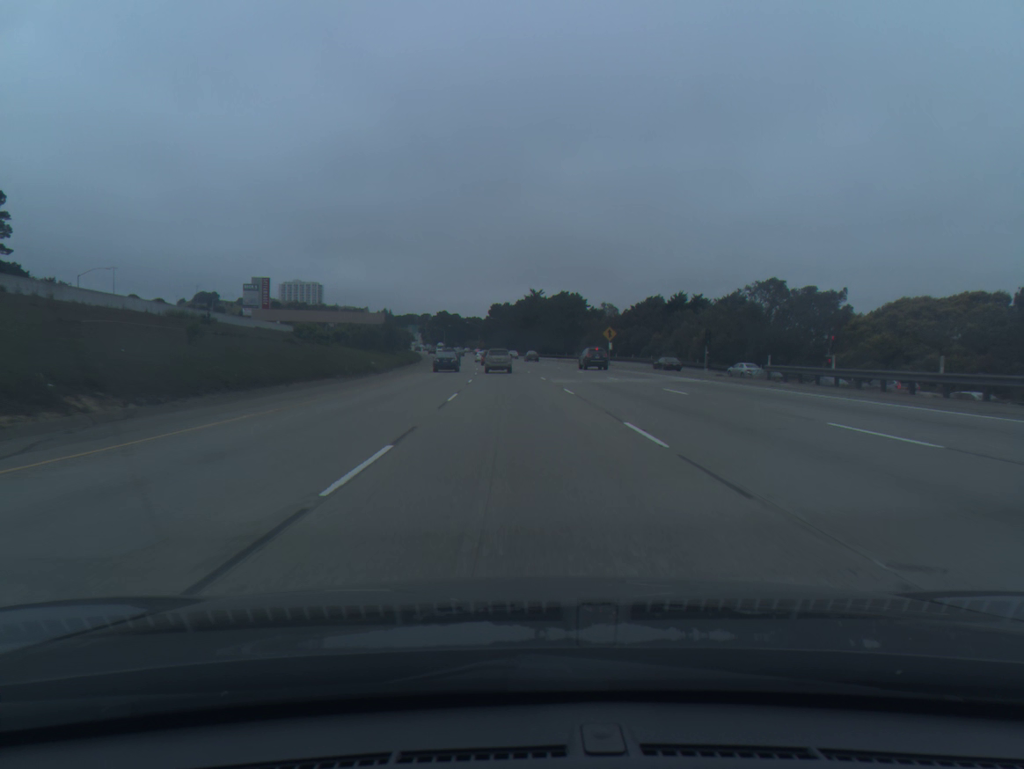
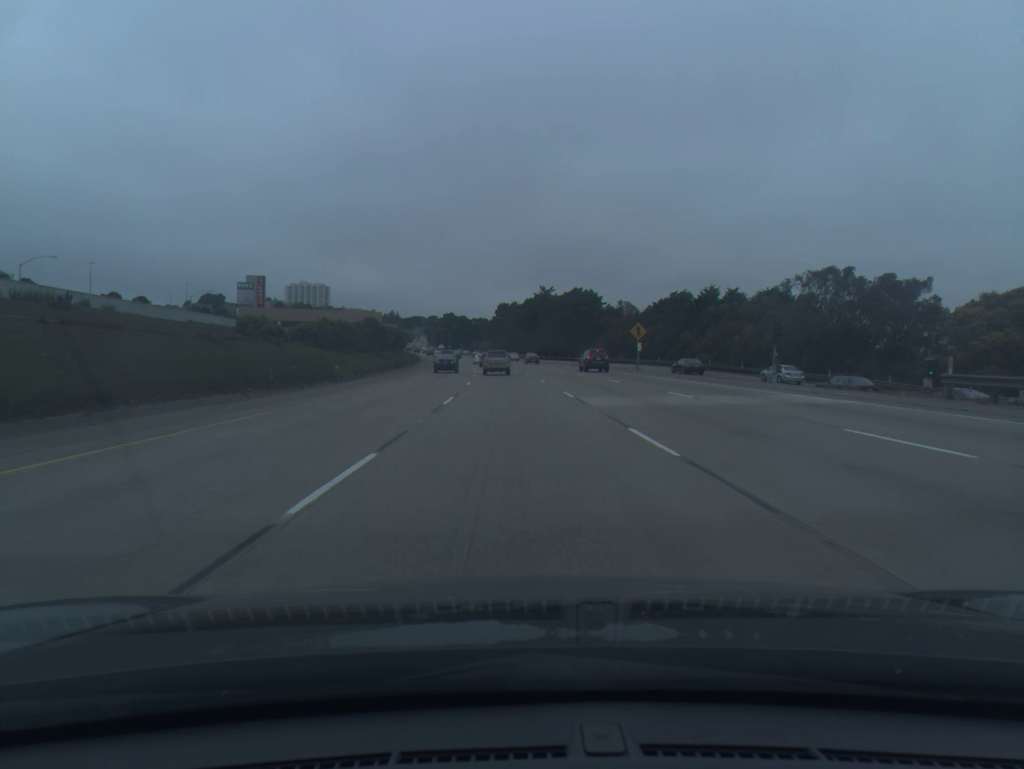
(-0.1, +15.5) m; -1°
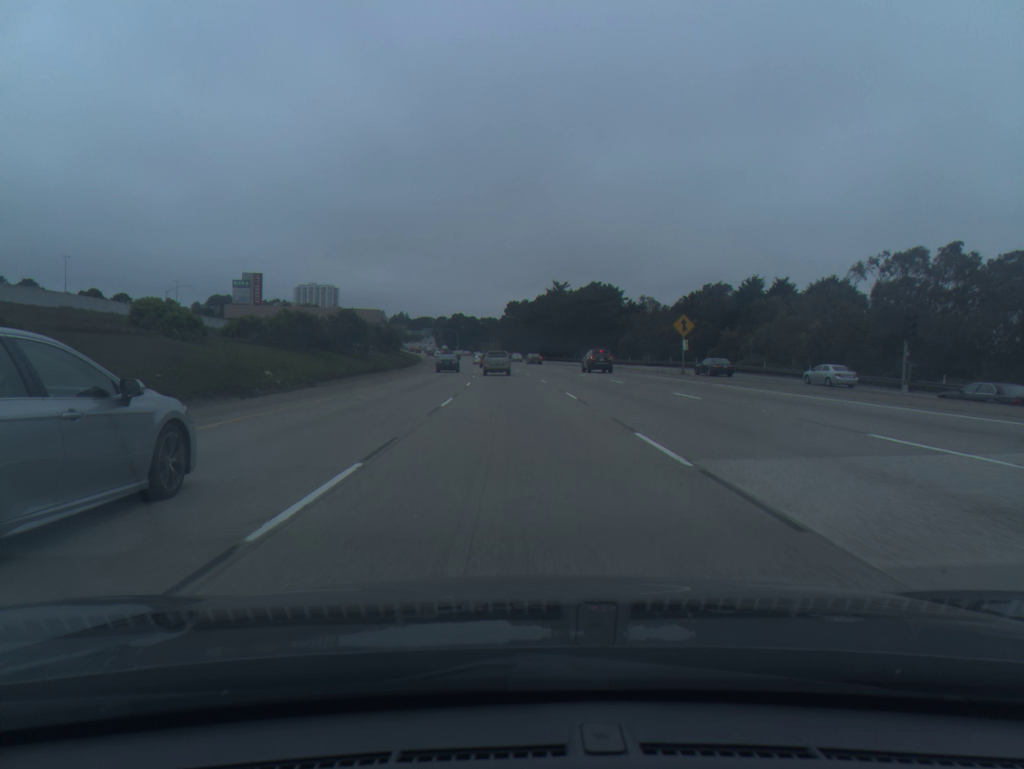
(-0.1, +15.4) m; -1°
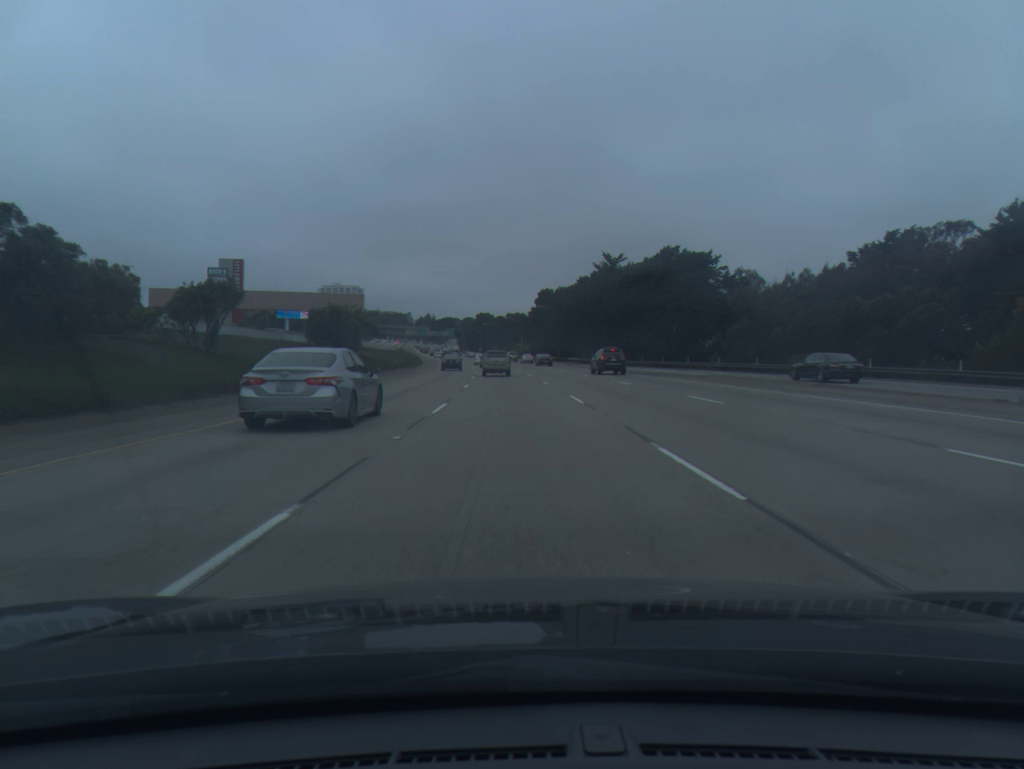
(-0.9, +45.9) m; -2°
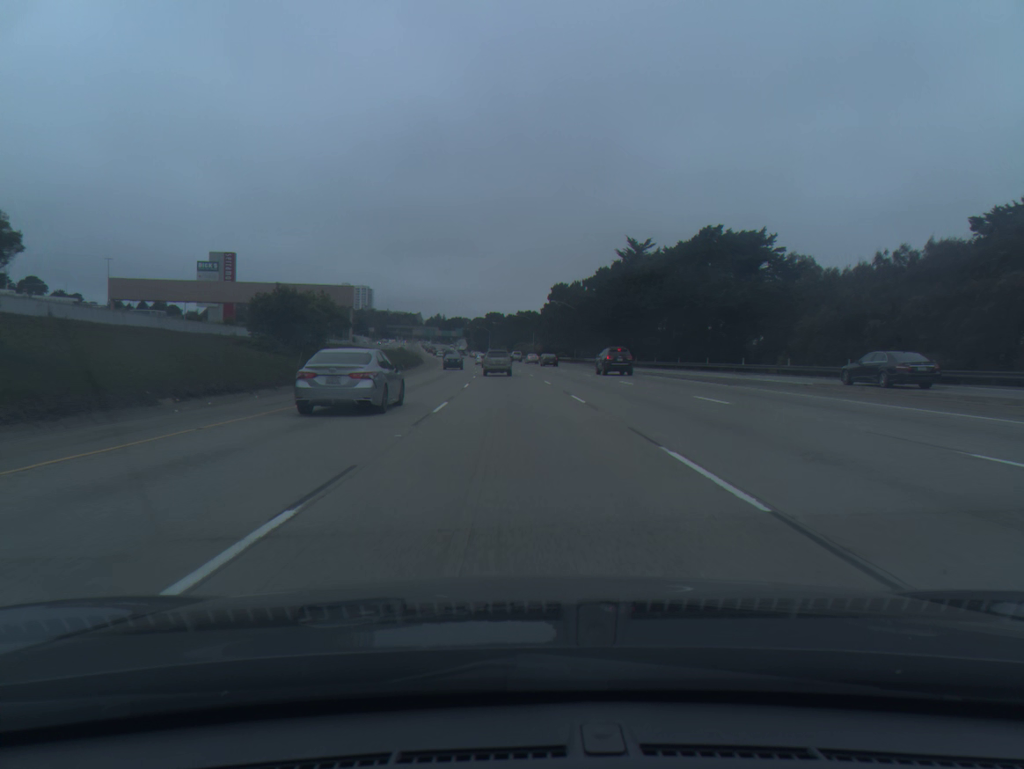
(-0.1, +15.1) m; -1°
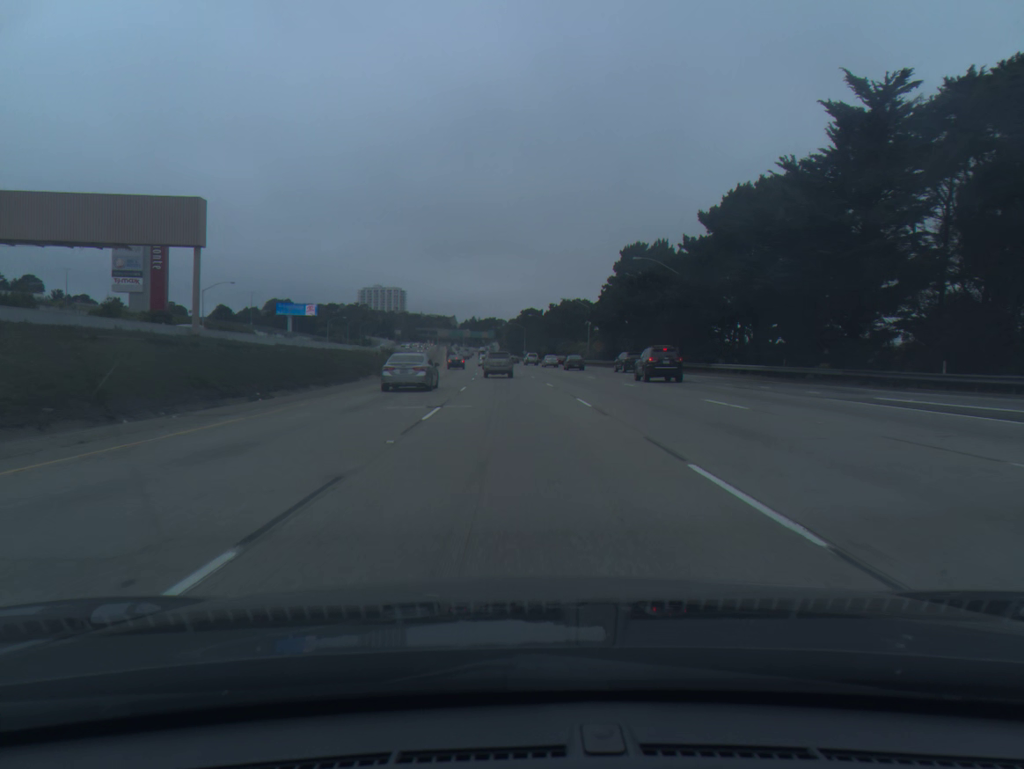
(-1.5, +59.8) m; -3°
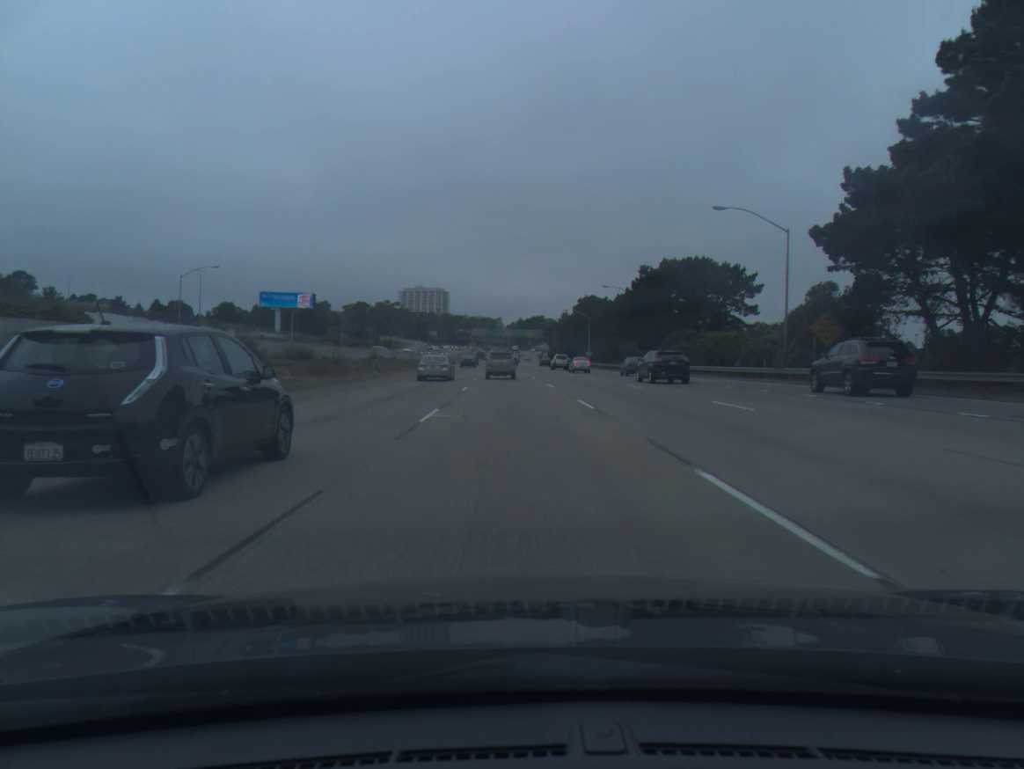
(-2.2, +73.5) m; -4°
